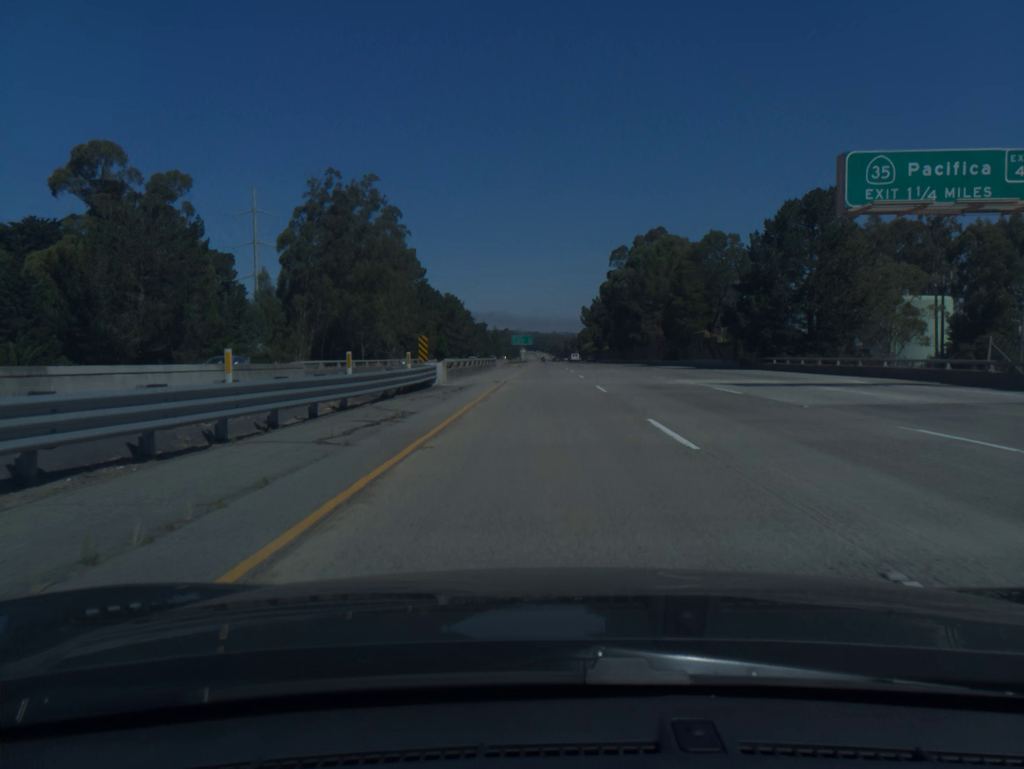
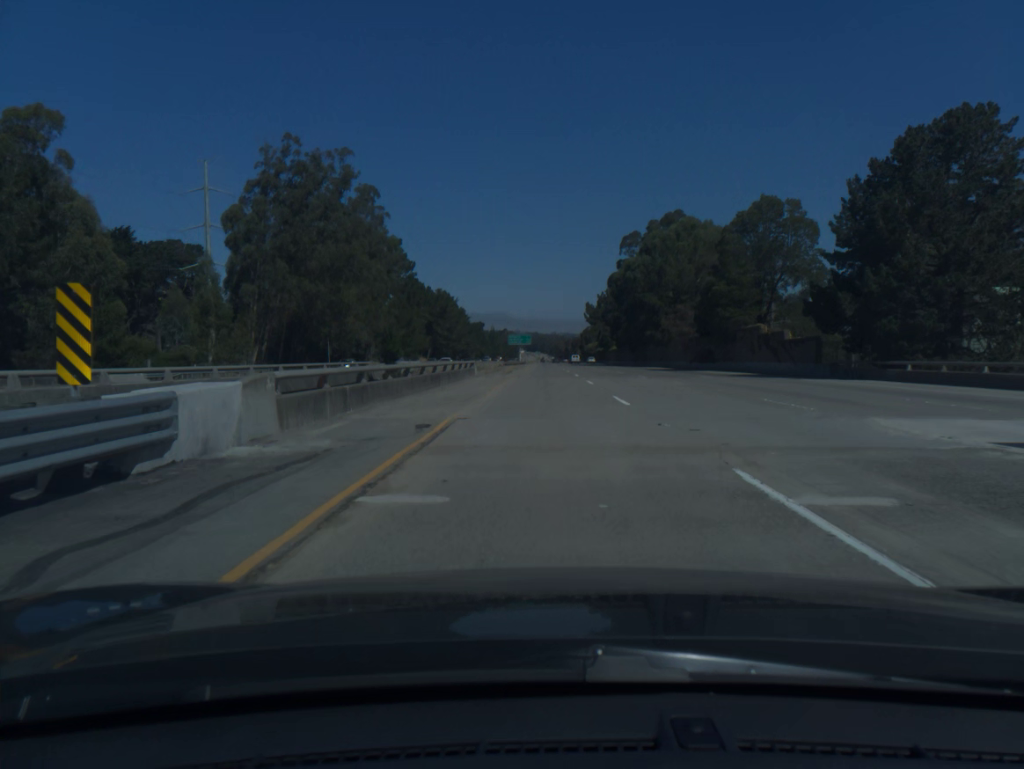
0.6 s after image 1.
(0.0, +20.6) m; 0°
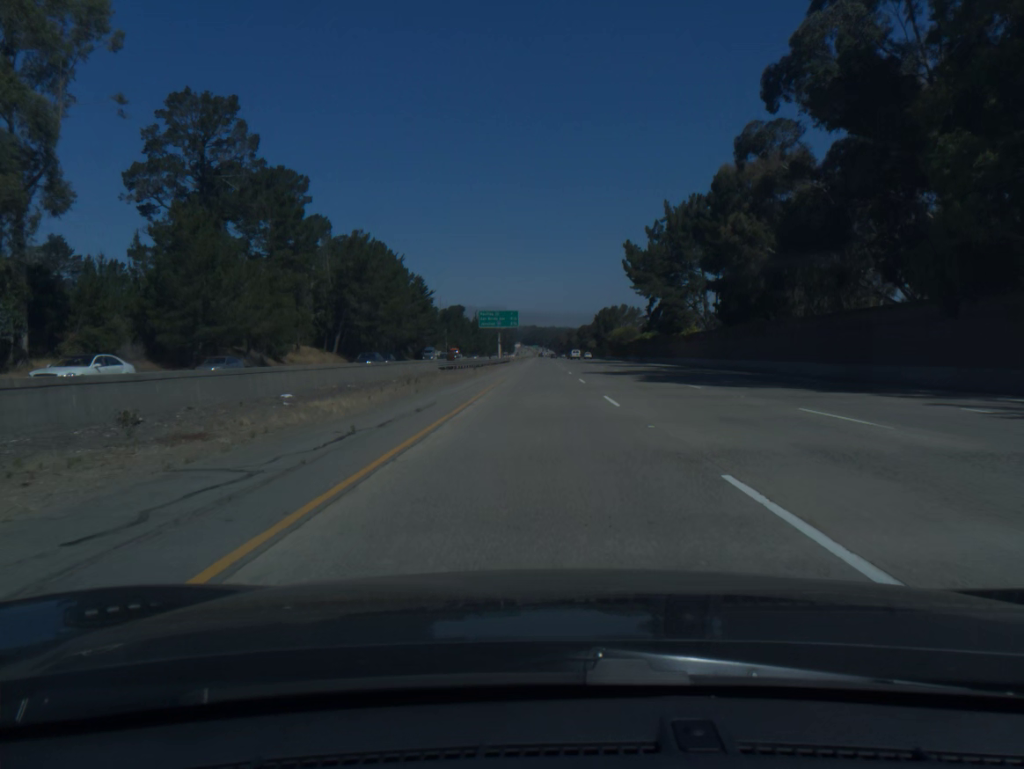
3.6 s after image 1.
(+0.4, +103.0) m; 0°
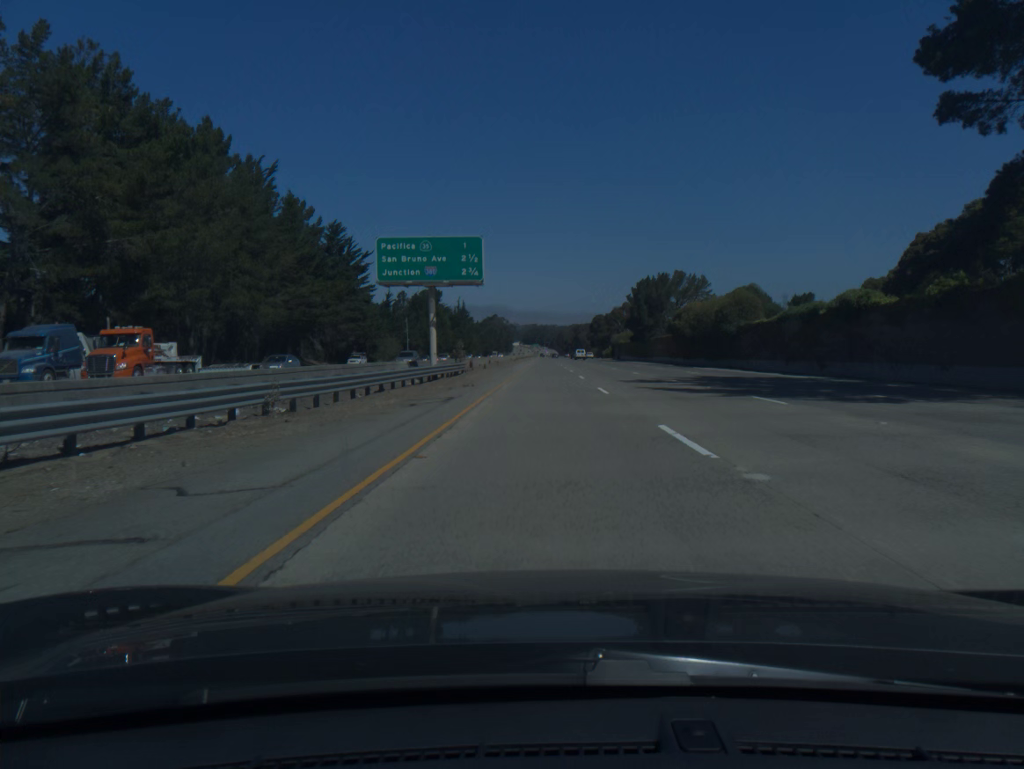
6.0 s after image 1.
(-0.2, +82.4) m; 0°
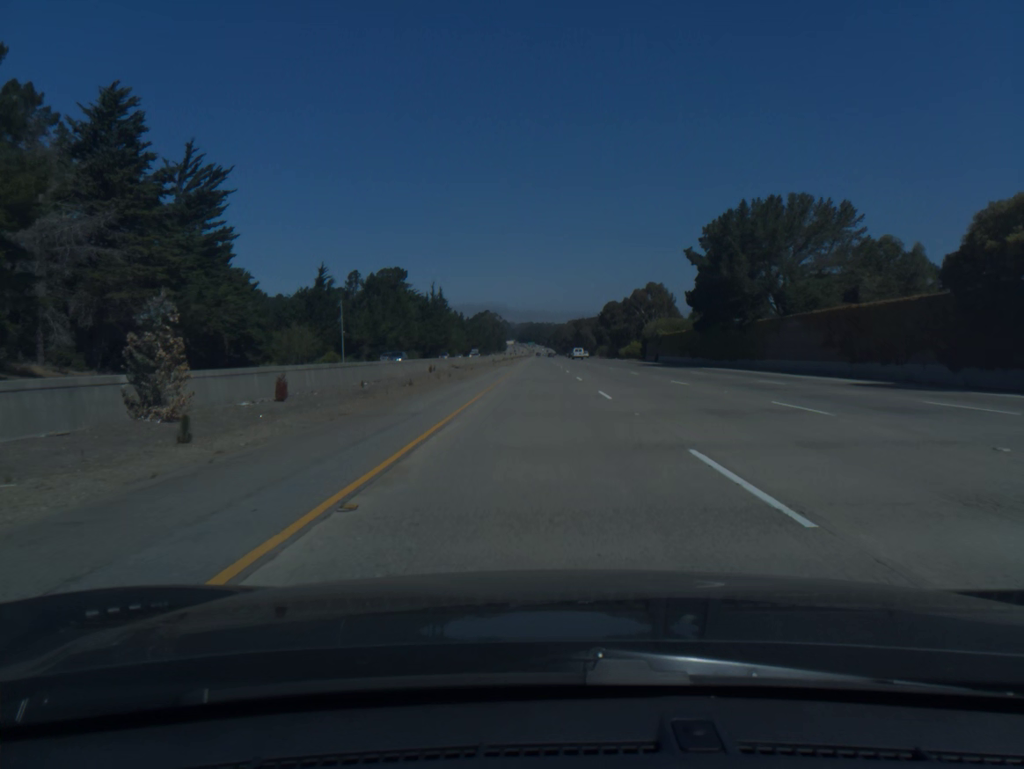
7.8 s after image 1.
(+0.2, +61.7) m; 0°
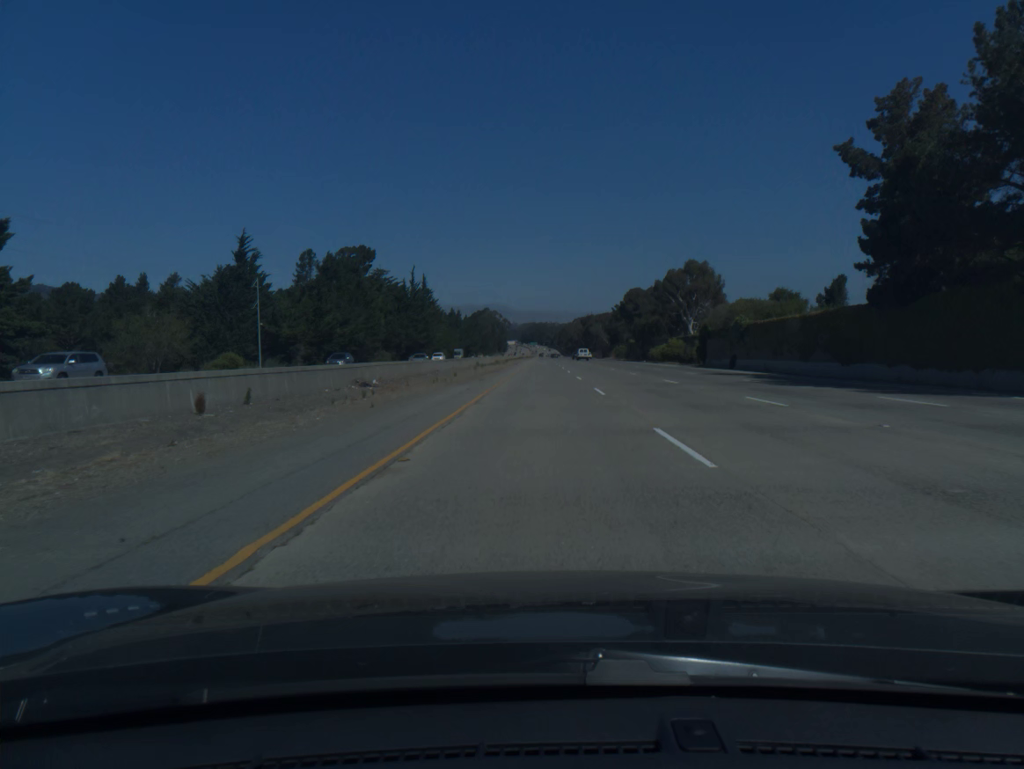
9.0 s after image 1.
(-0.1, +41.1) m; 0°
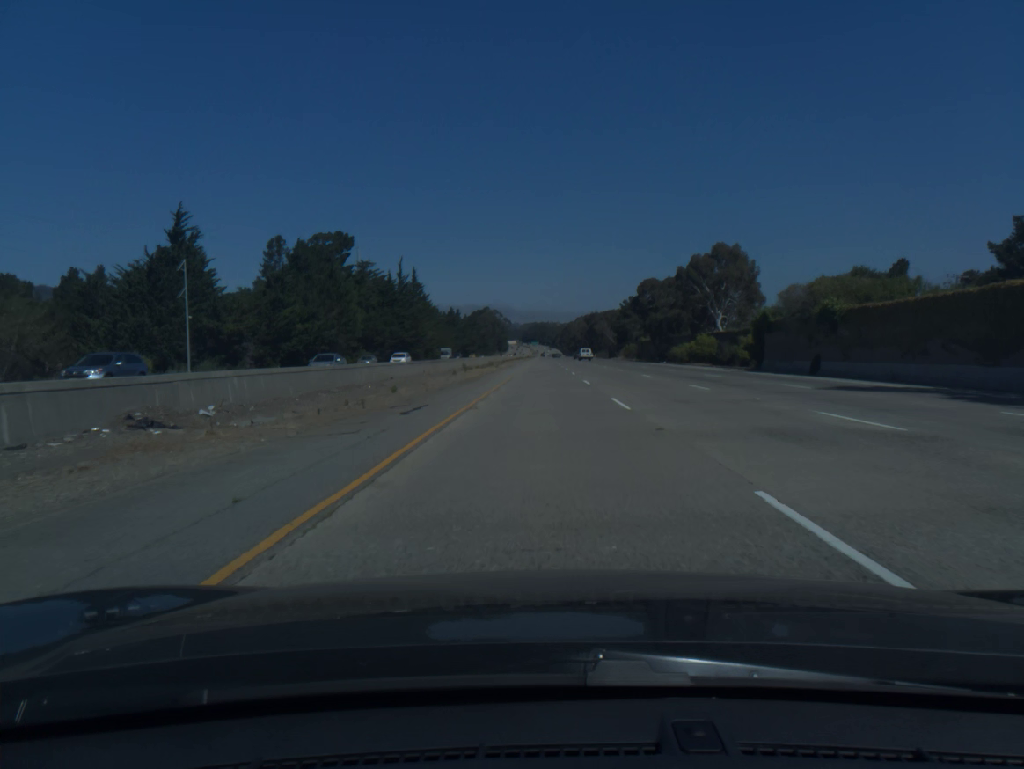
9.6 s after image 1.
(0.0, +20.5) m; 0°
